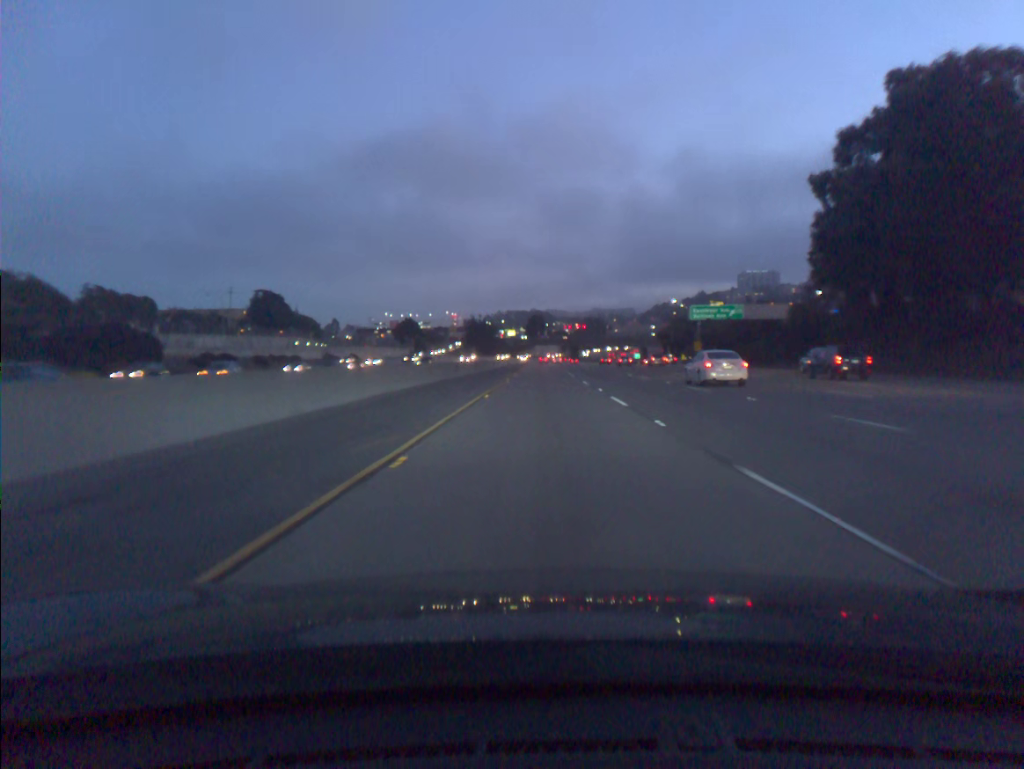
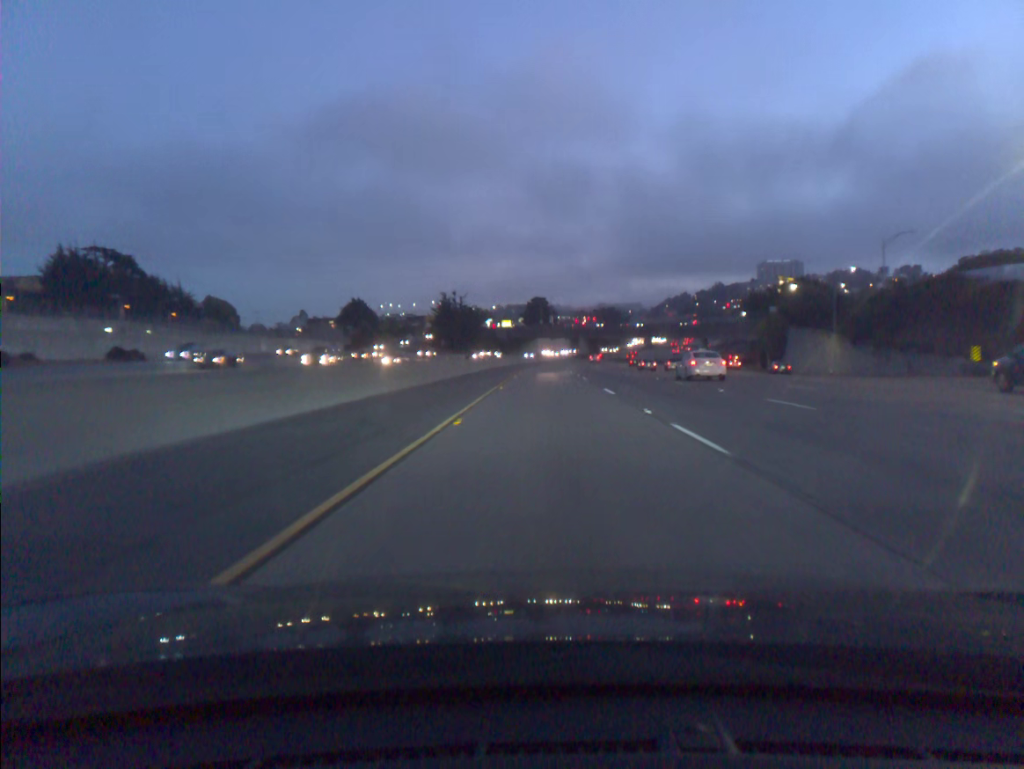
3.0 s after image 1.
(-0.4, +97.3) m; 0°
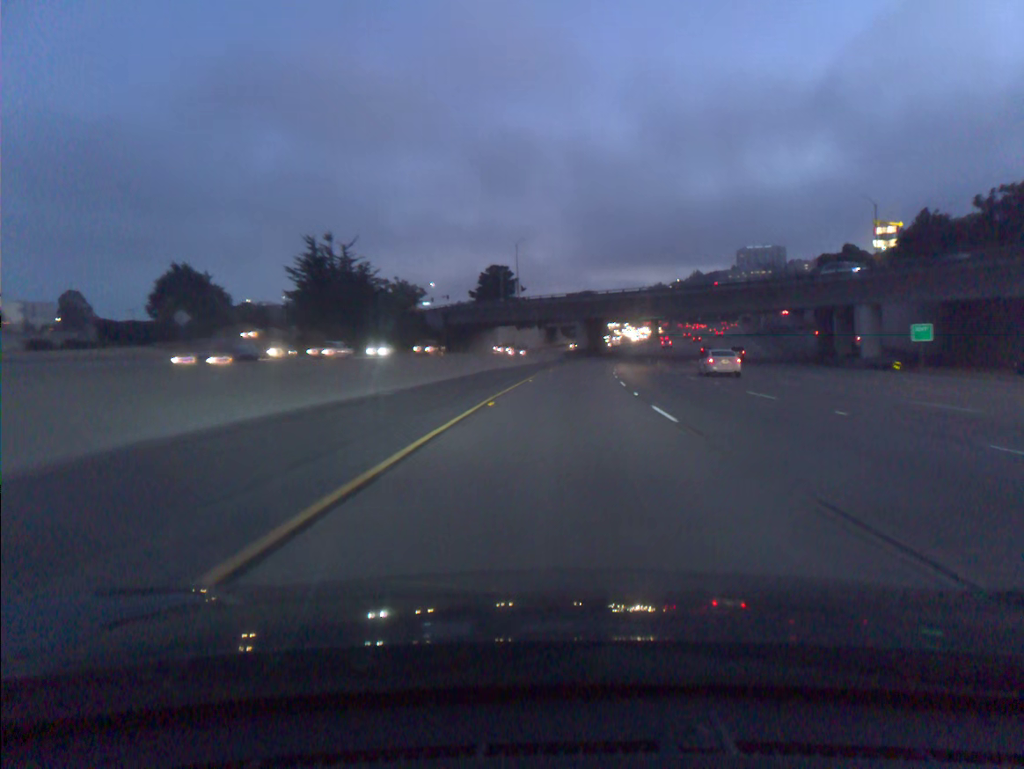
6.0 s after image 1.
(+0.9, +98.0) m; +2°
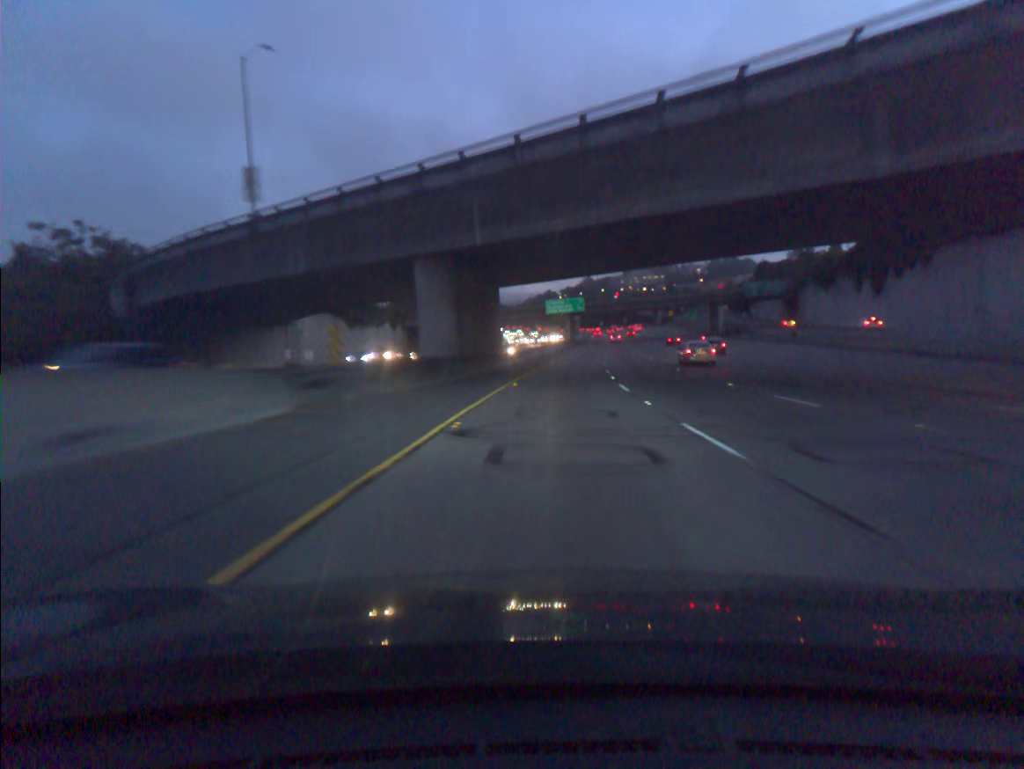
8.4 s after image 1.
(+5.5, +78.2) m; +8°
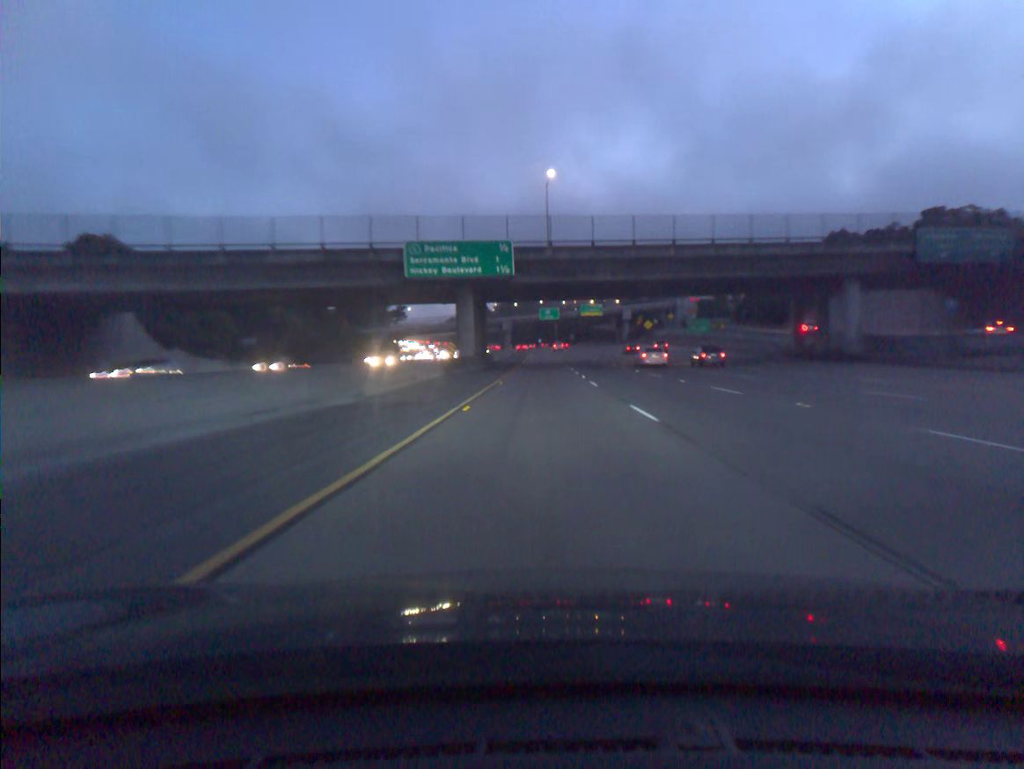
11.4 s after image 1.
(+5.8, +97.3) m; +5°
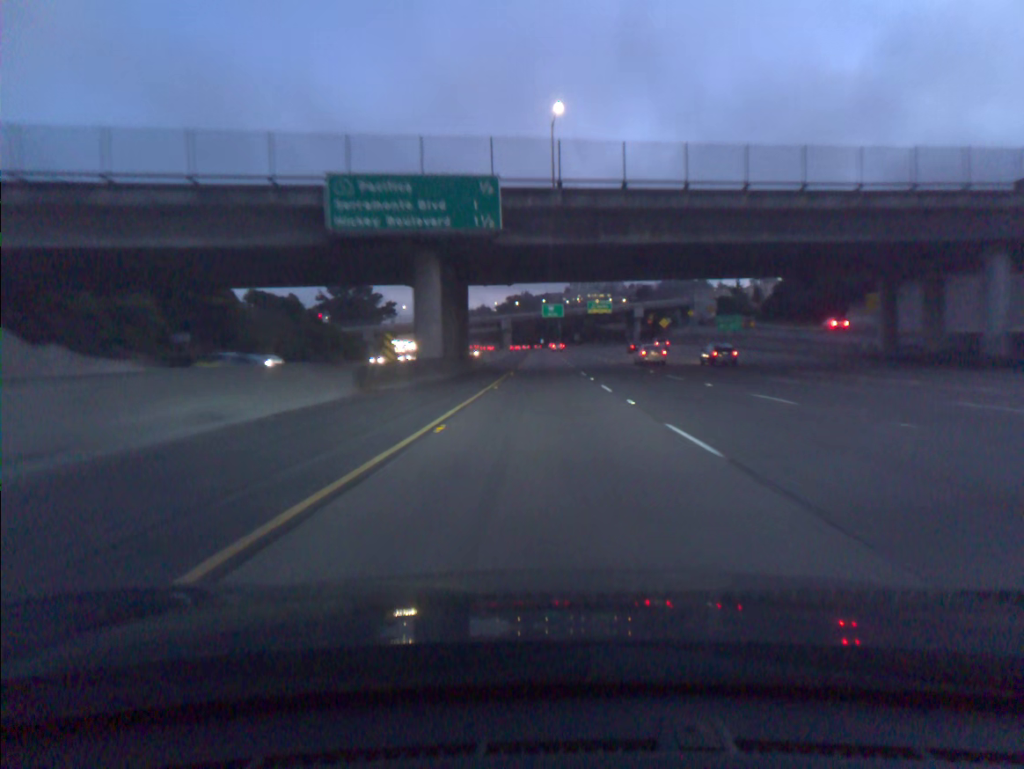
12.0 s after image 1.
(0.0, +19.4) m; 0°
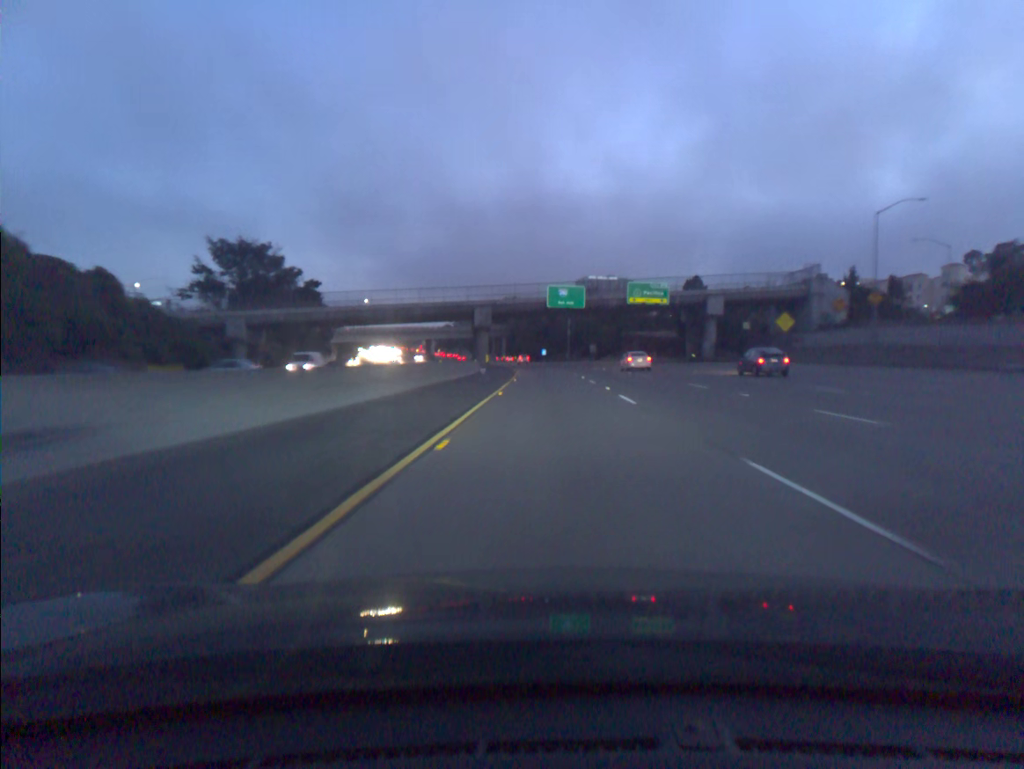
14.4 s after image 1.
(-0.2, +77.2) m; 0°
